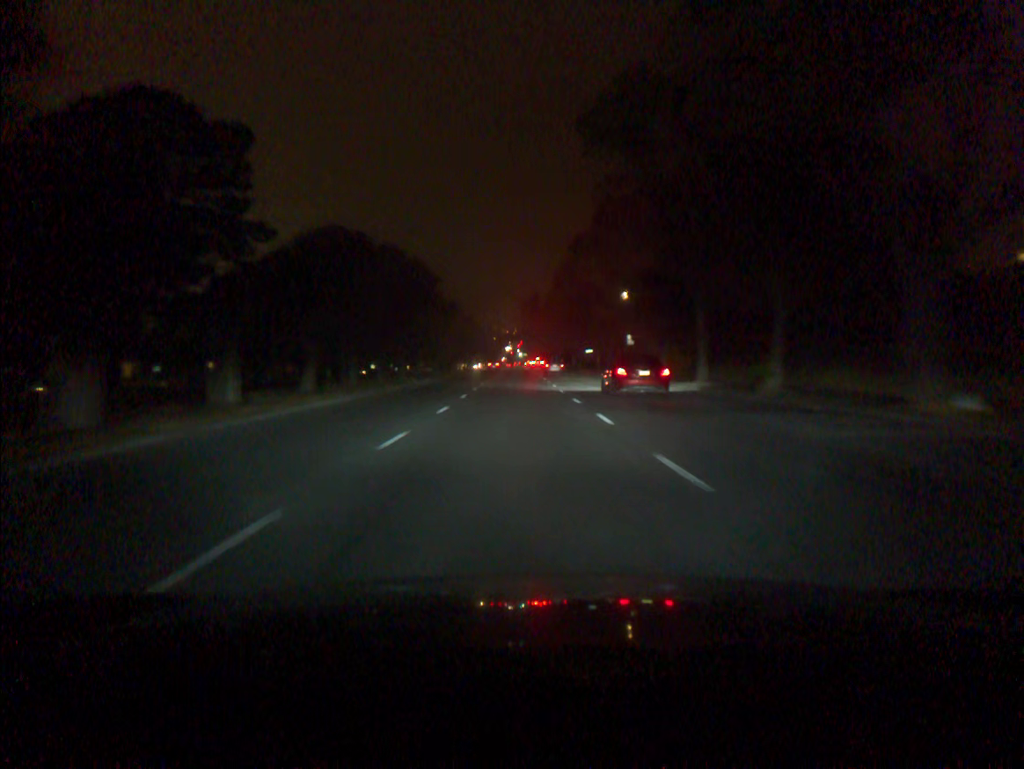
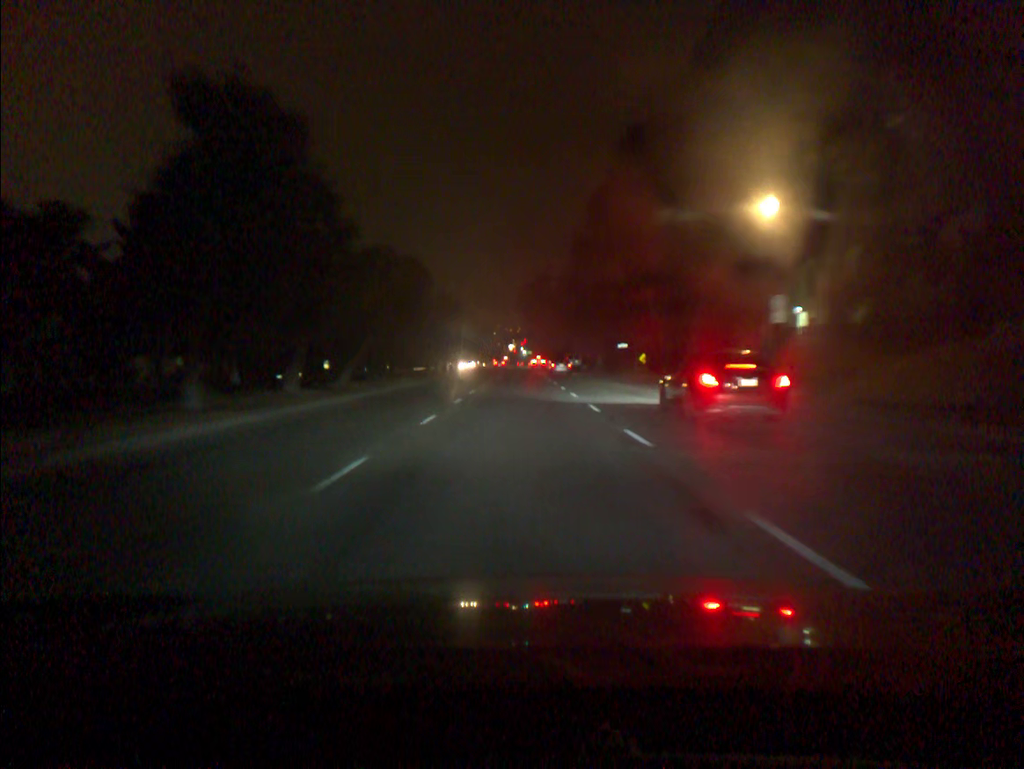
(-0.1, +33.4) m; 0°
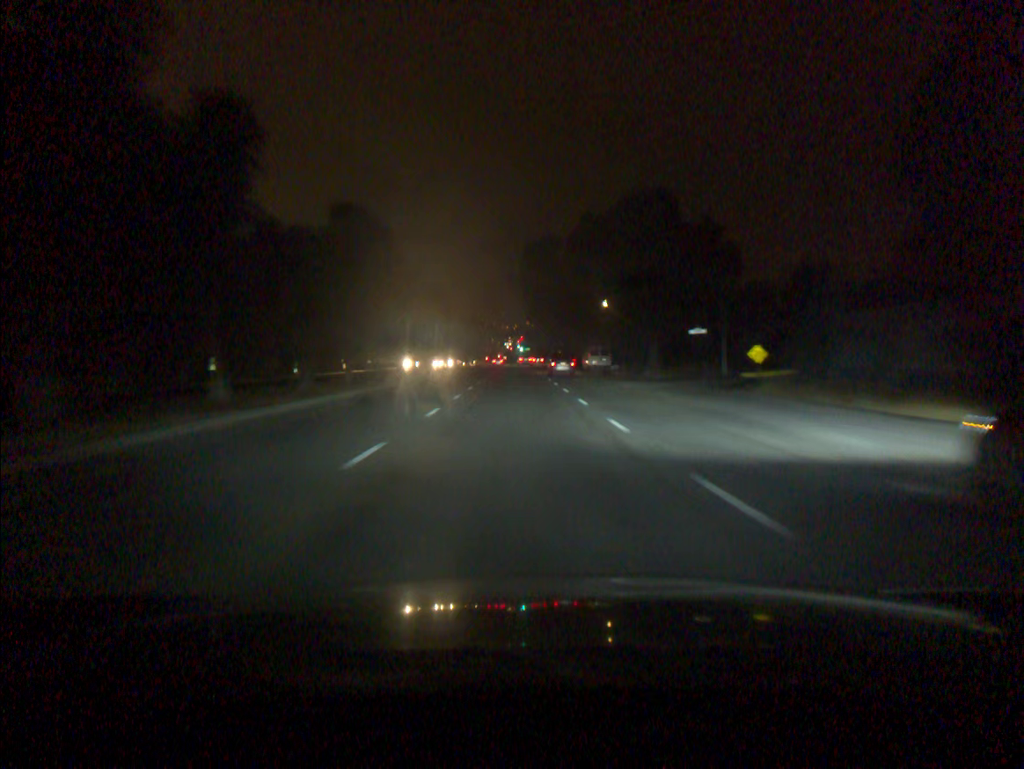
(0.0, +34.7) m; 0°
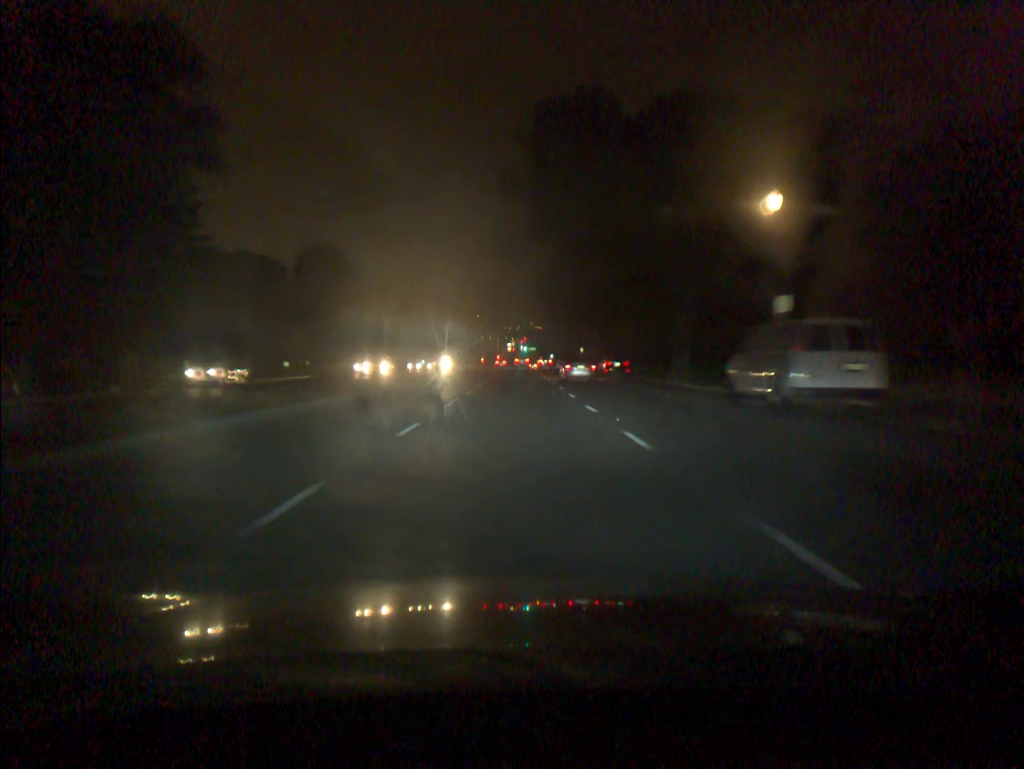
(-0.1, +46.6) m; 0°
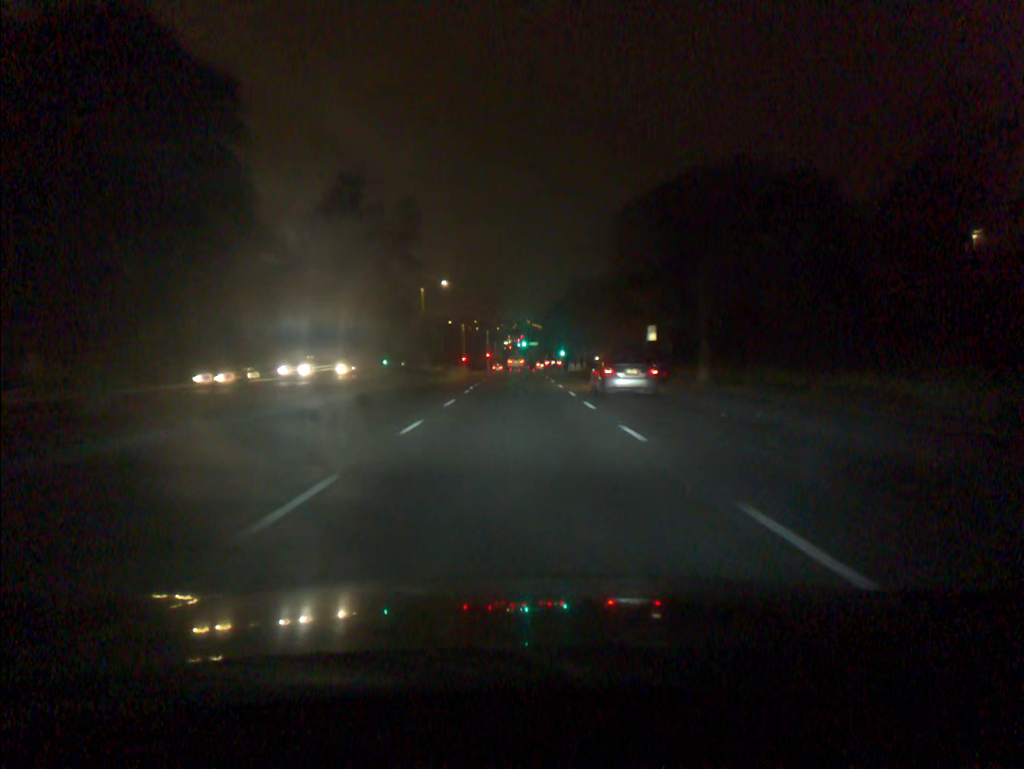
(+0.1, +58.2) m; 0°
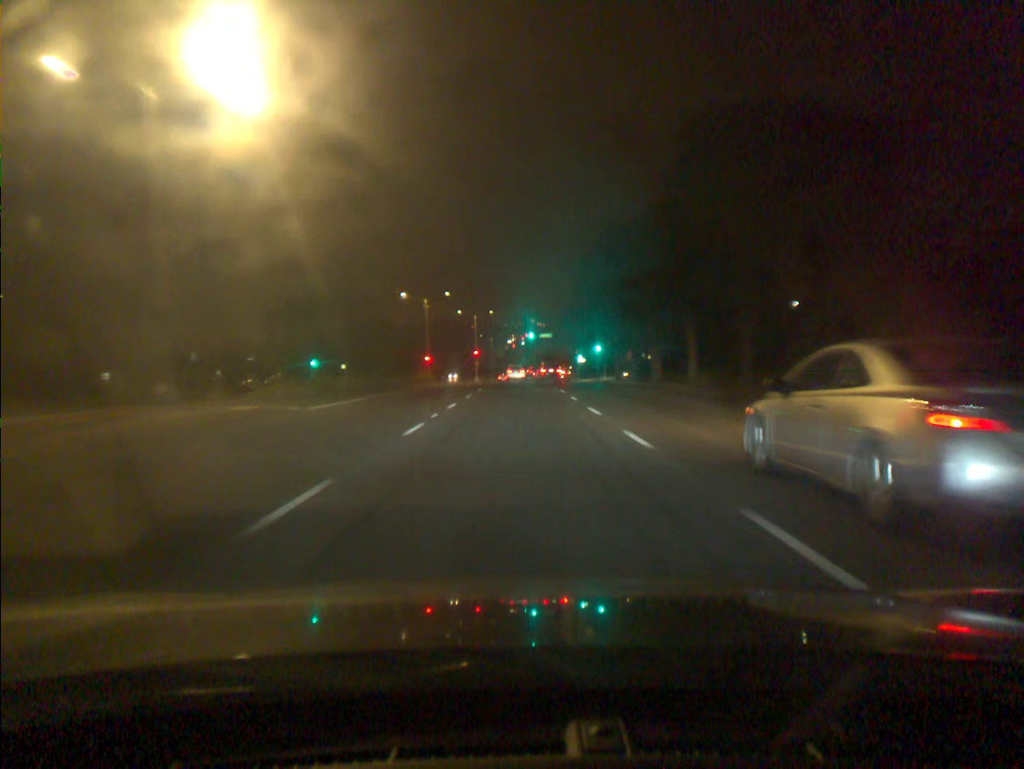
(0.0, +58.4) m; 0°
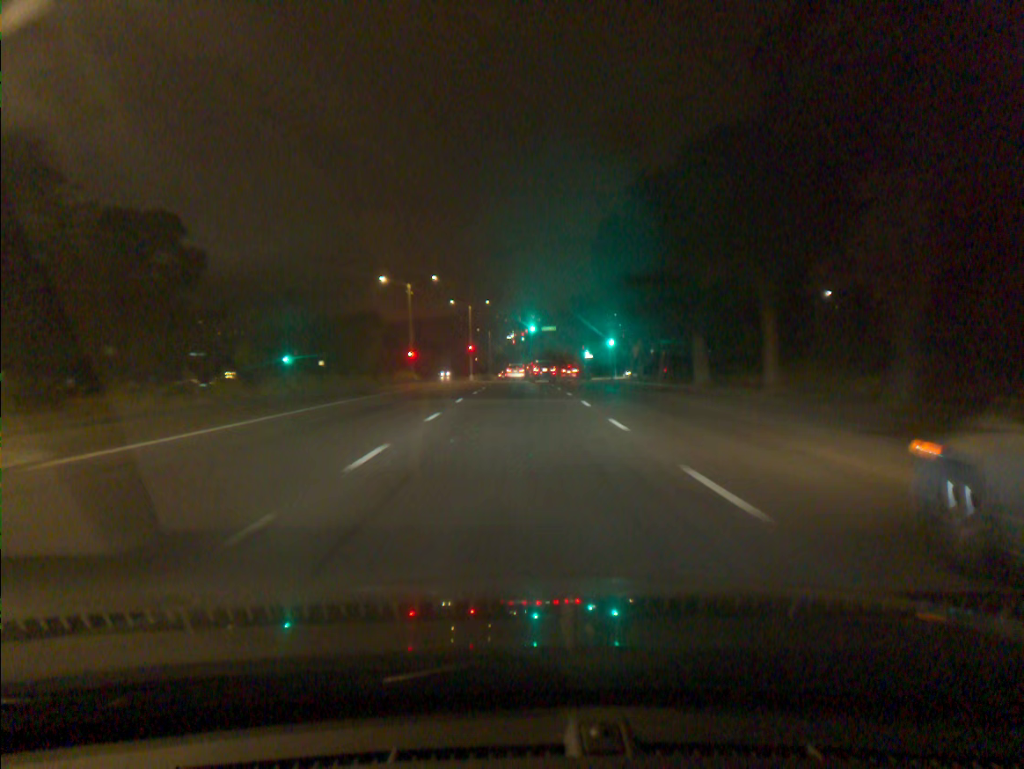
(0.0, +11.7) m; 0°
